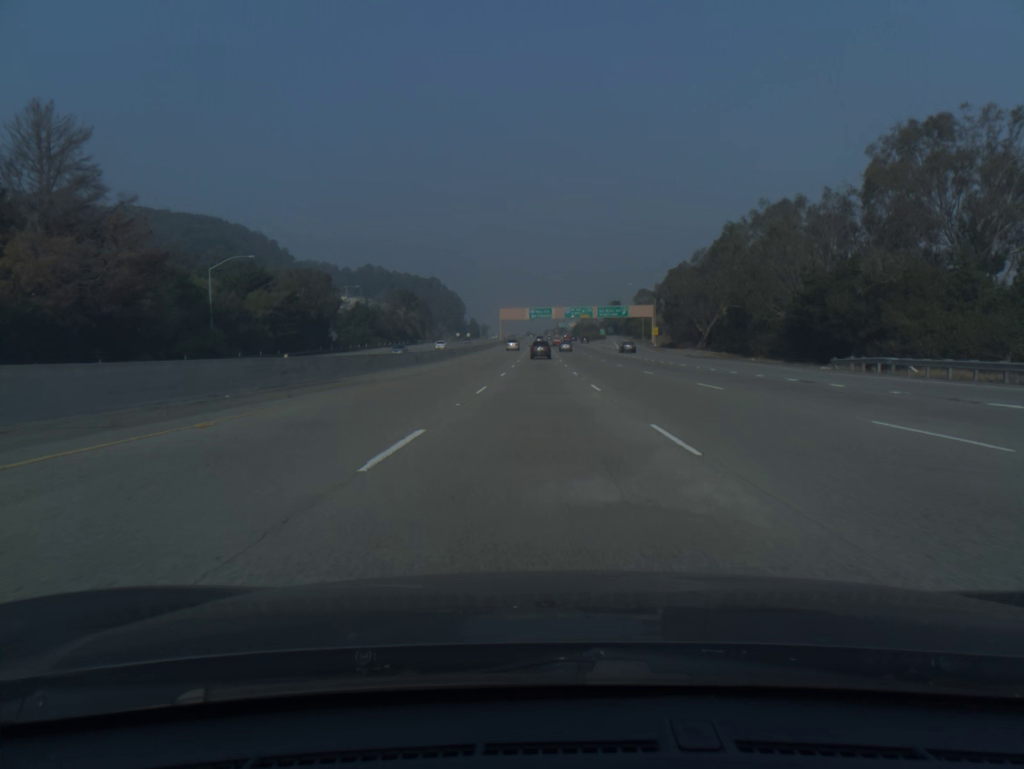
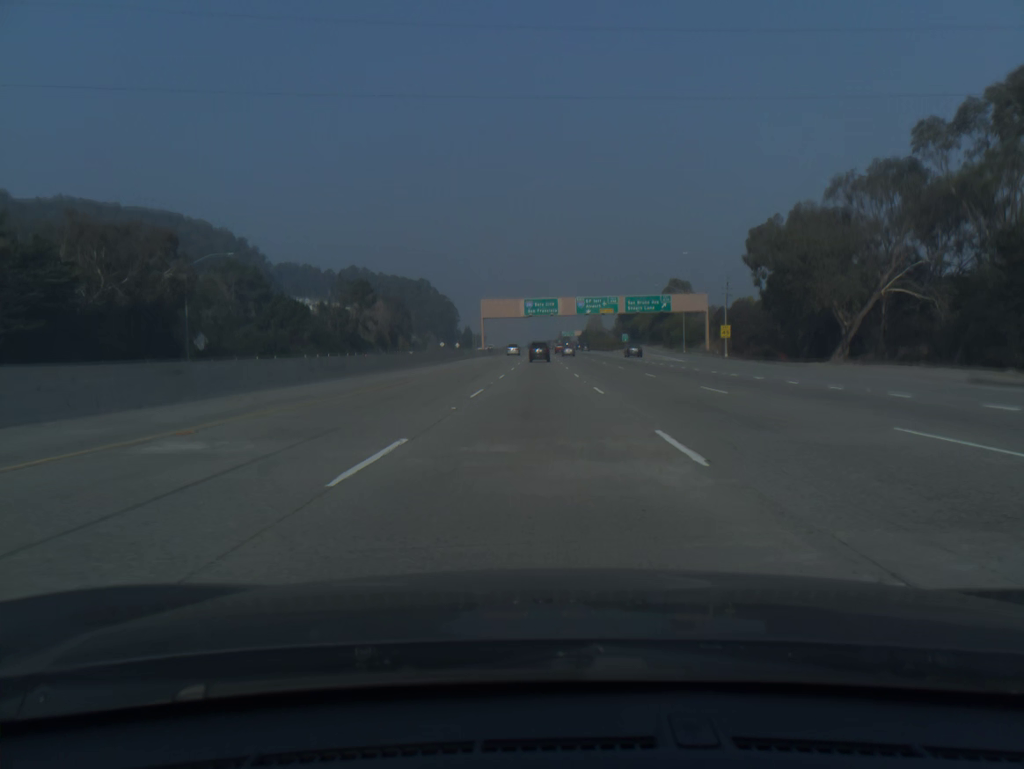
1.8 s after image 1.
(0.0, +59.0) m; 0°
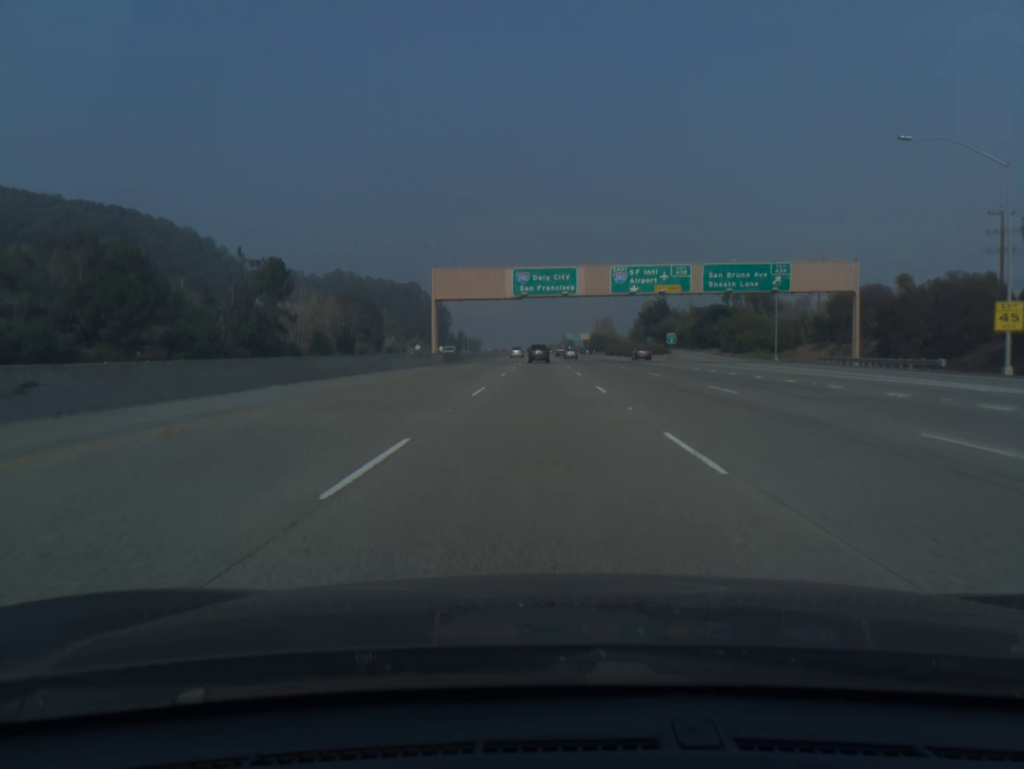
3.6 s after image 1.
(-0.1, +58.9) m; 0°
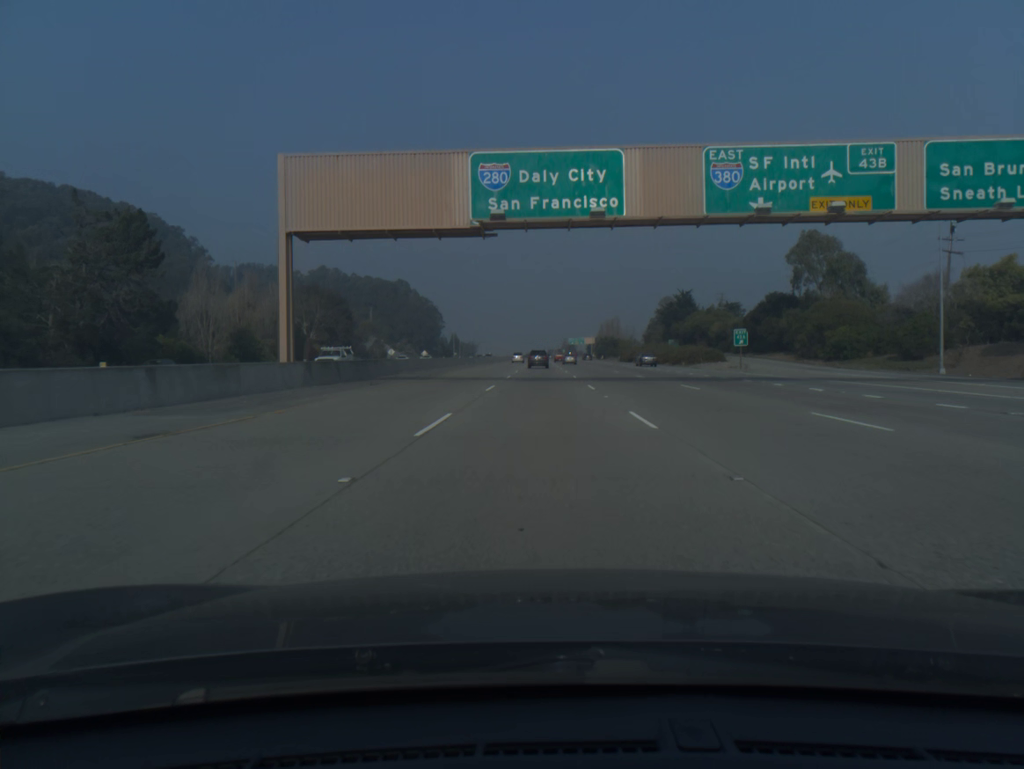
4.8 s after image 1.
(0.0, +39.0) m; 0°
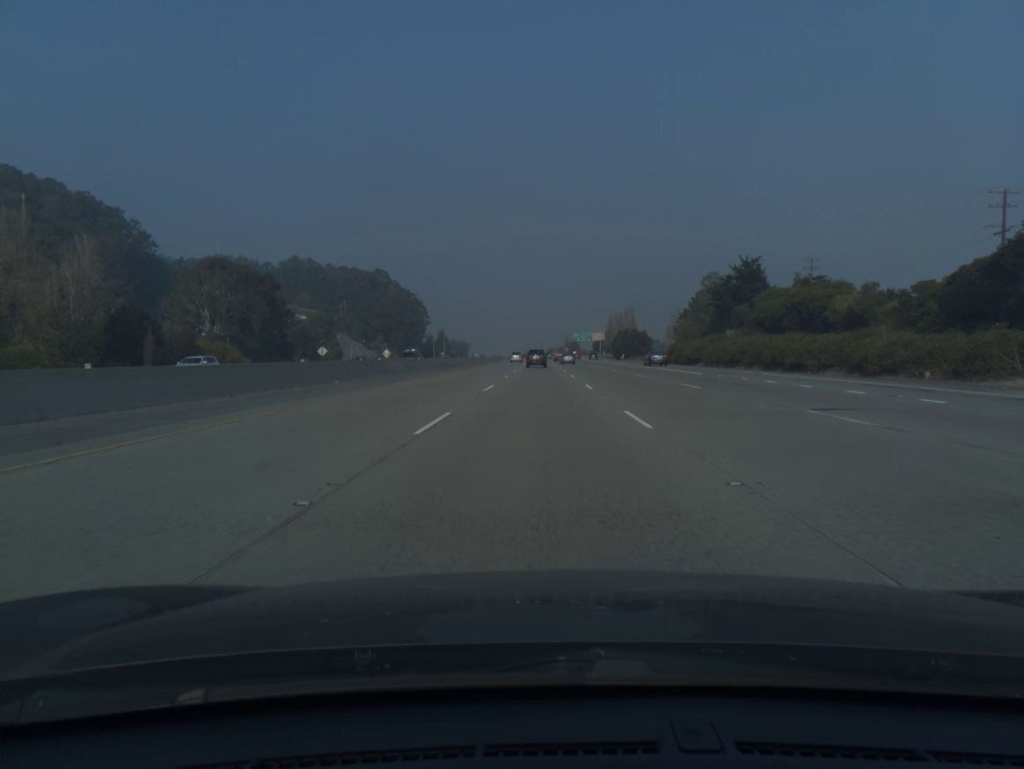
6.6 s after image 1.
(+0.1, +58.3) m; 0°
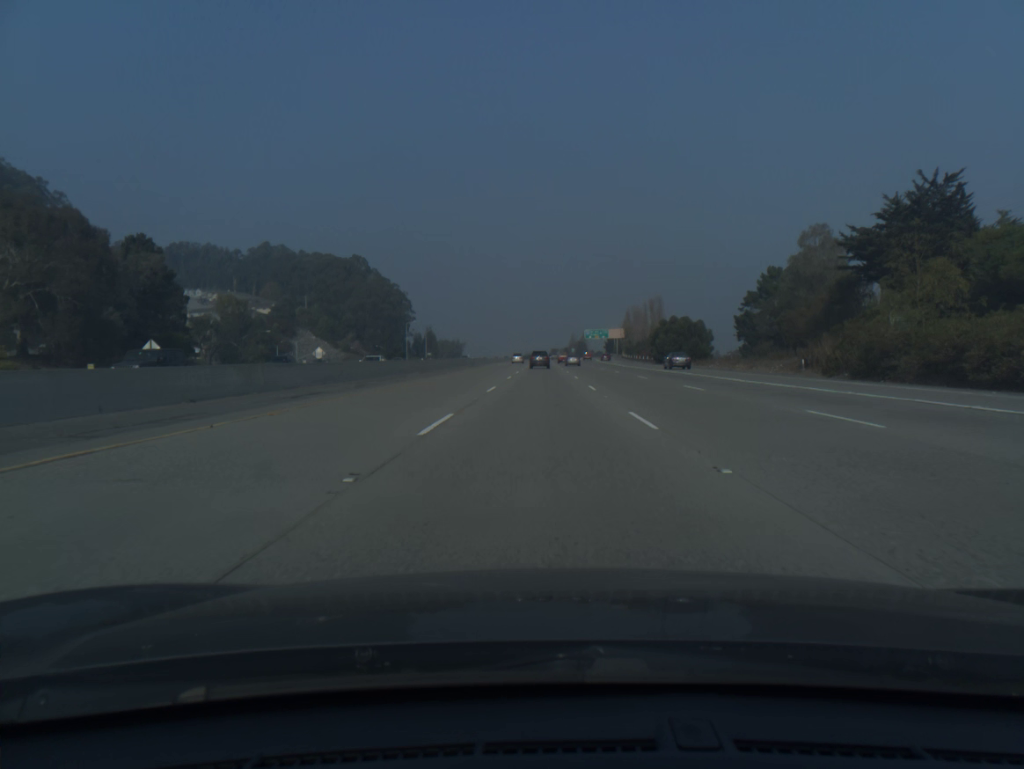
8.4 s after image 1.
(-0.2, +58.4) m; 0°
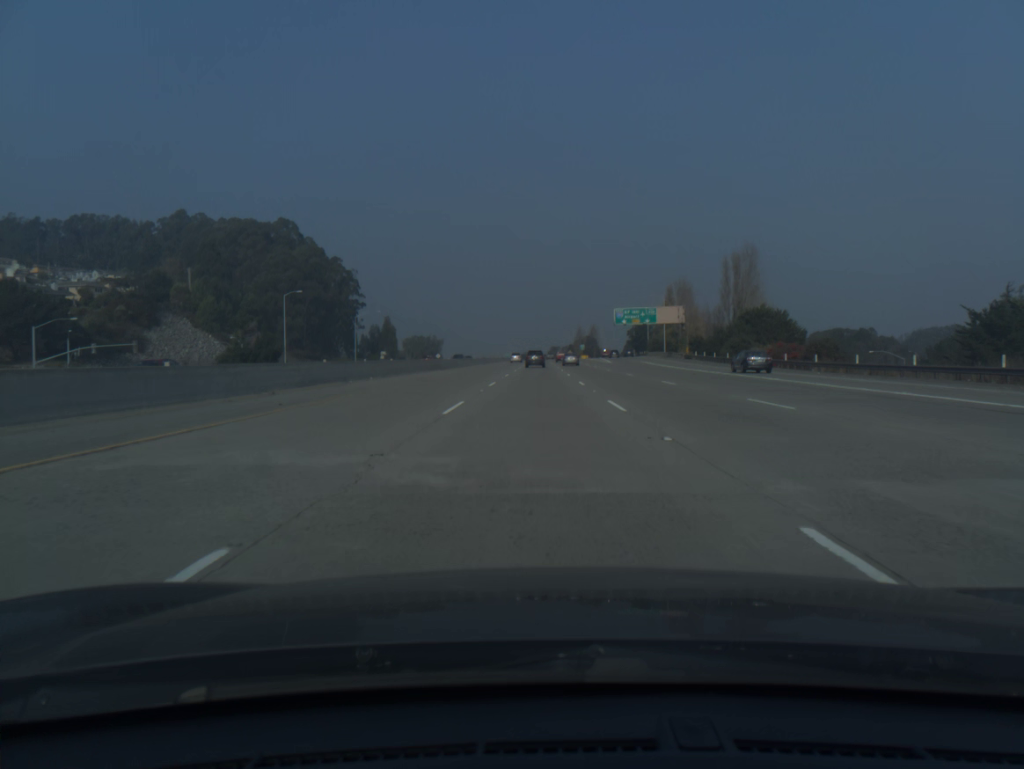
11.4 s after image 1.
(+0.3, +98.7) m; 0°
